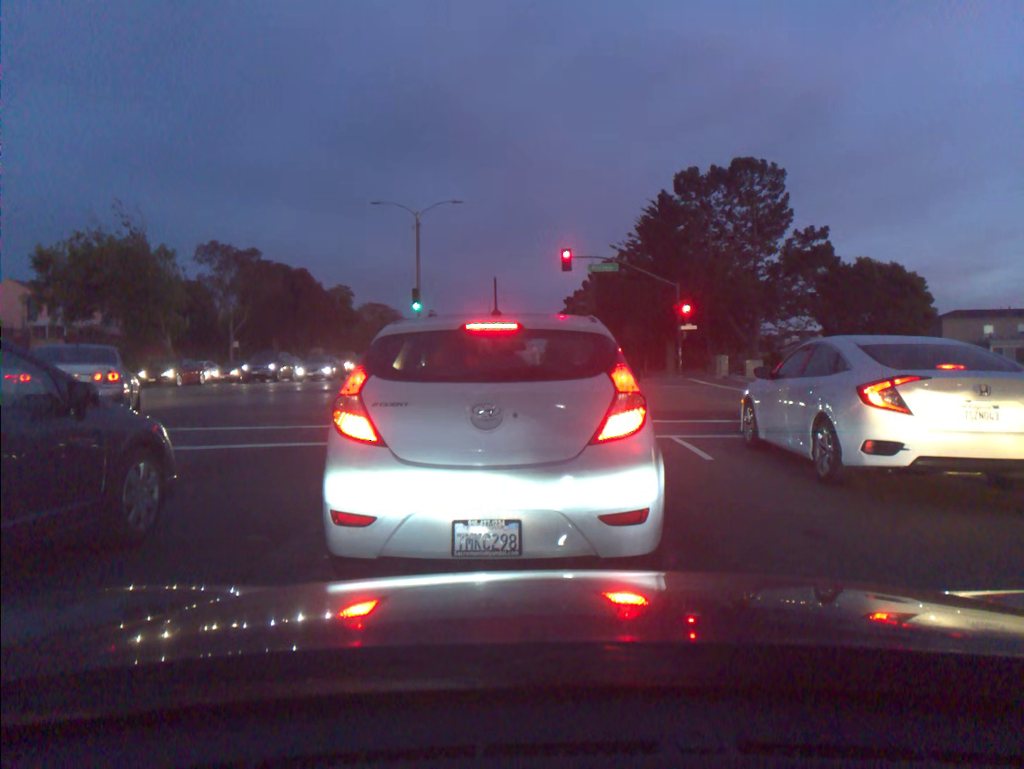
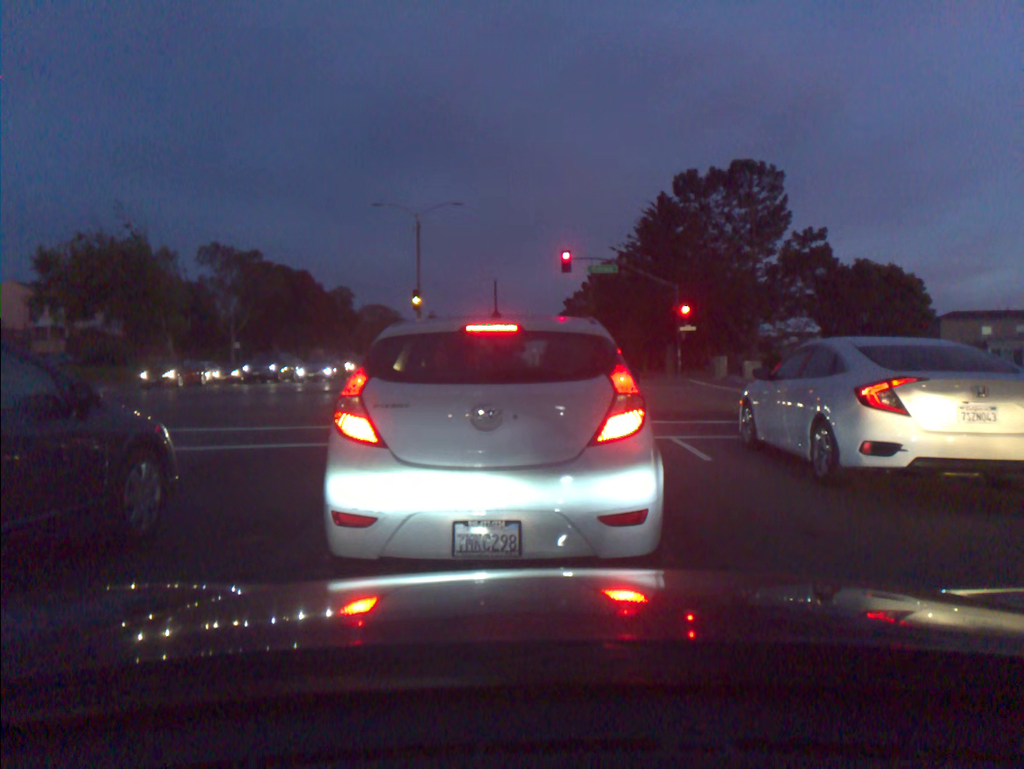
(0.0, 0.0) m; 0°
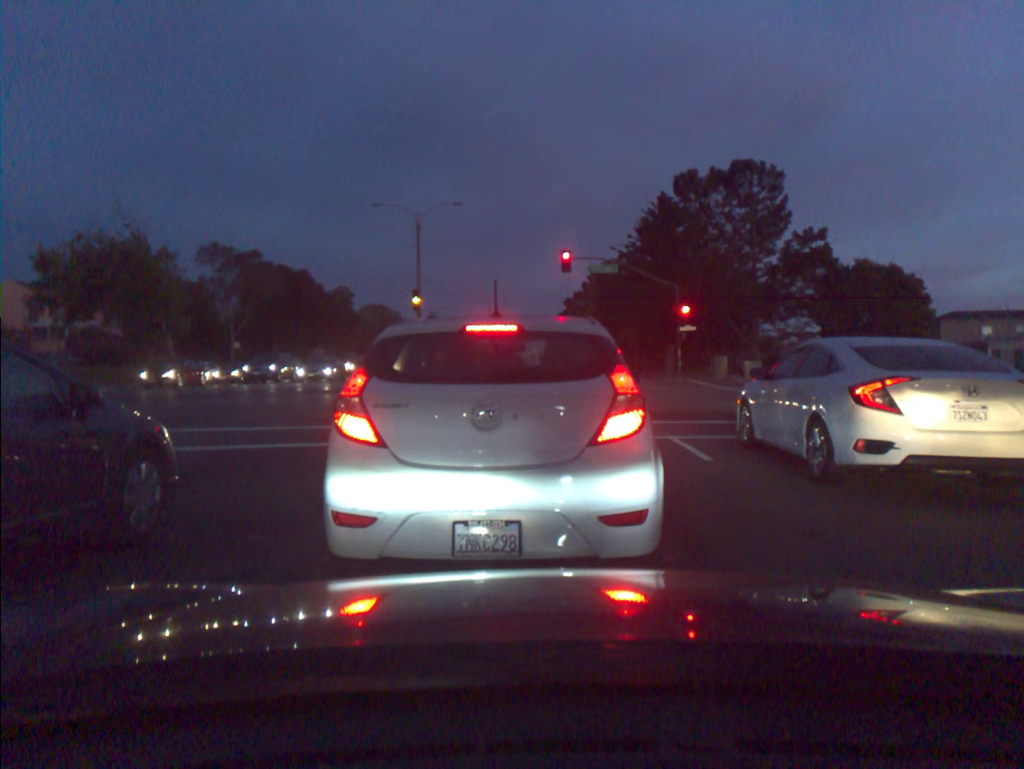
(0.0, 0.0) m; 0°
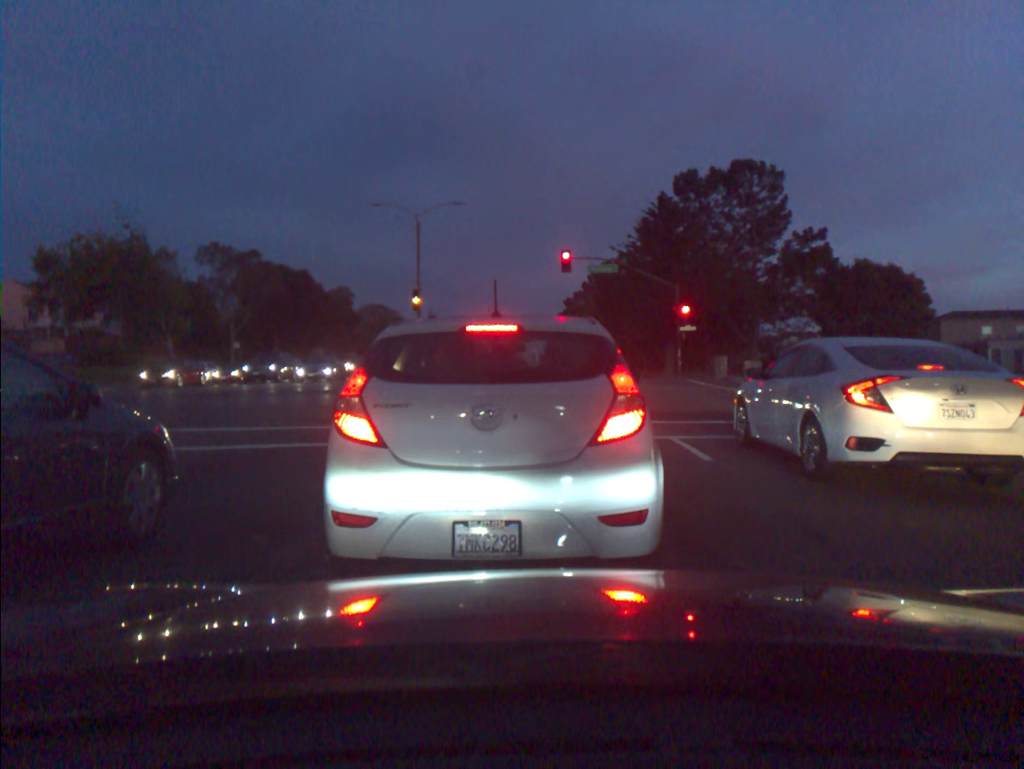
(0.0, 0.0) m; 0°
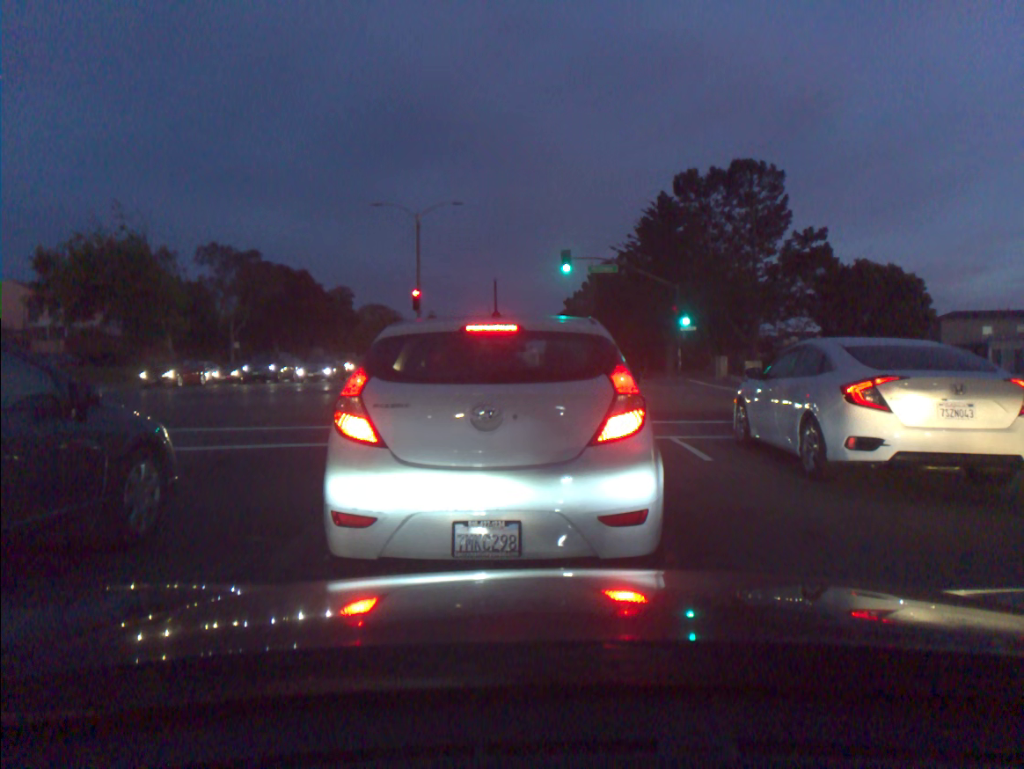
(0.0, +0.1) m; 0°
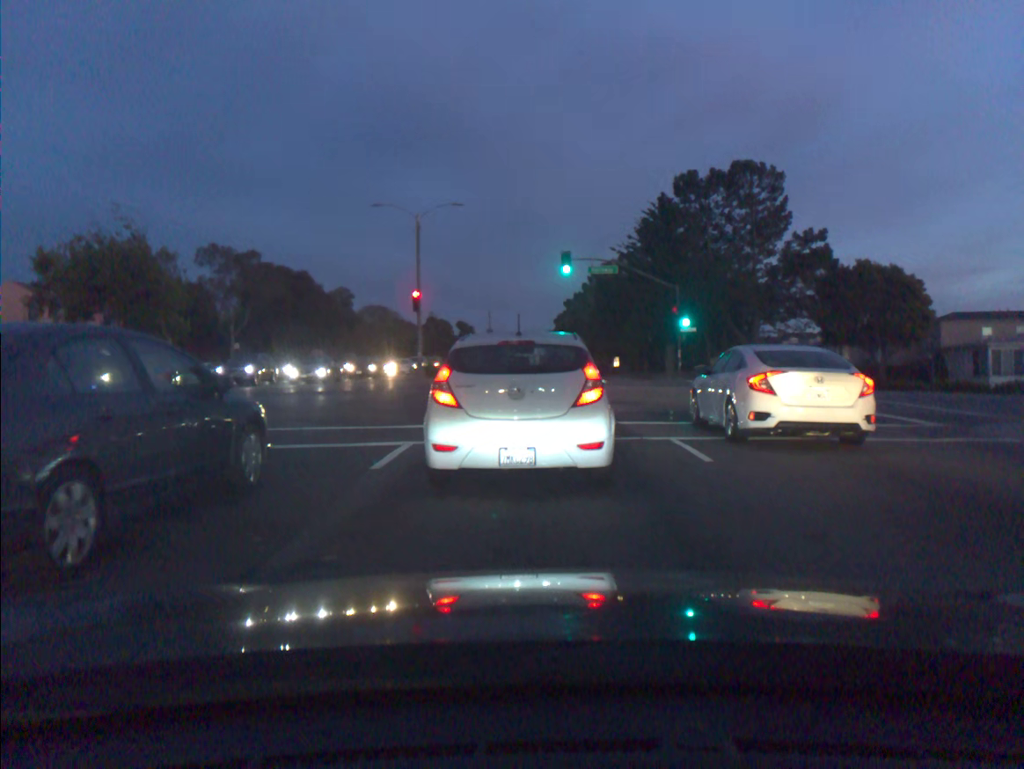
(-0.1, +0.1) m; 0°
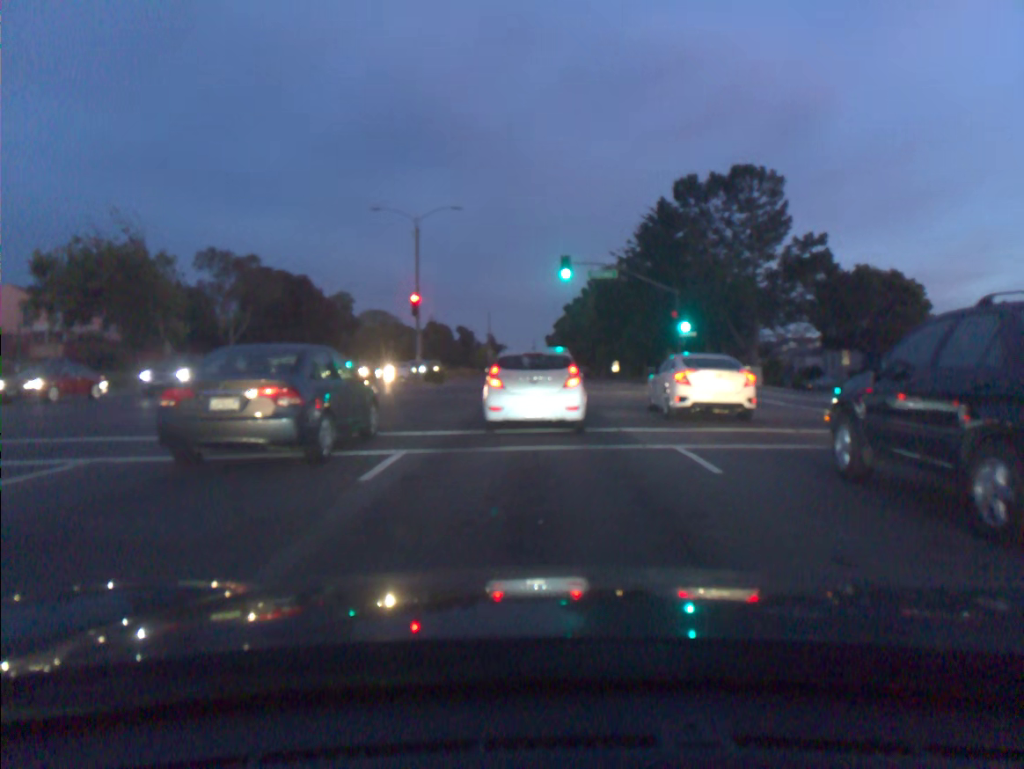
(0.0, +0.6) m; 0°
